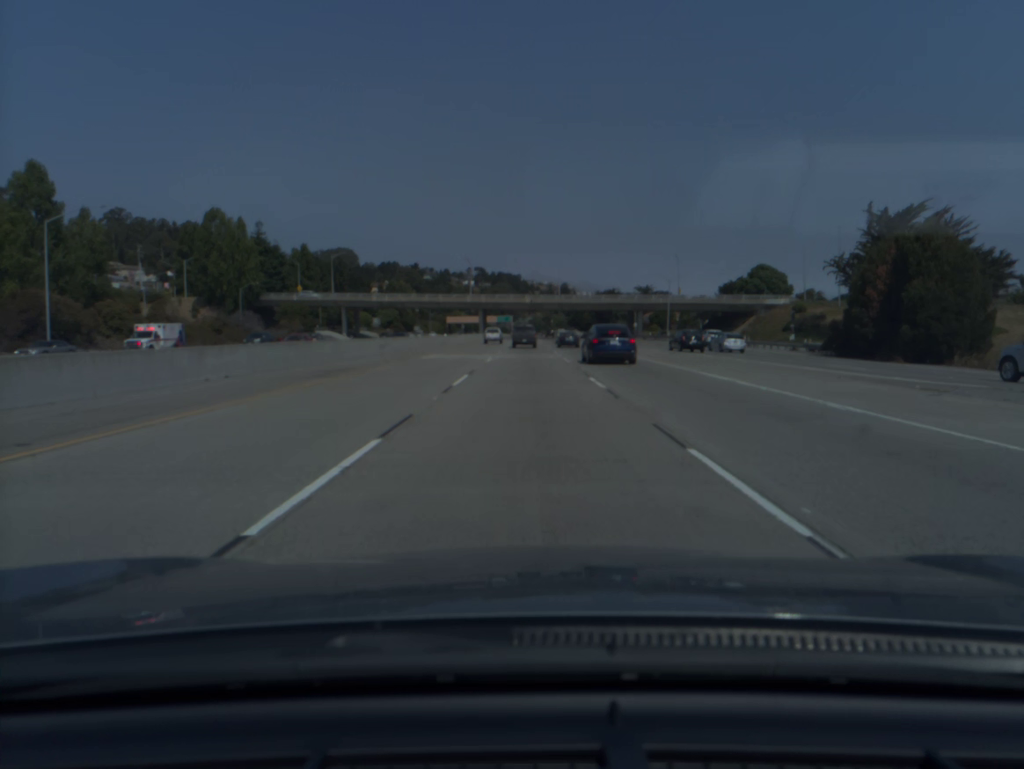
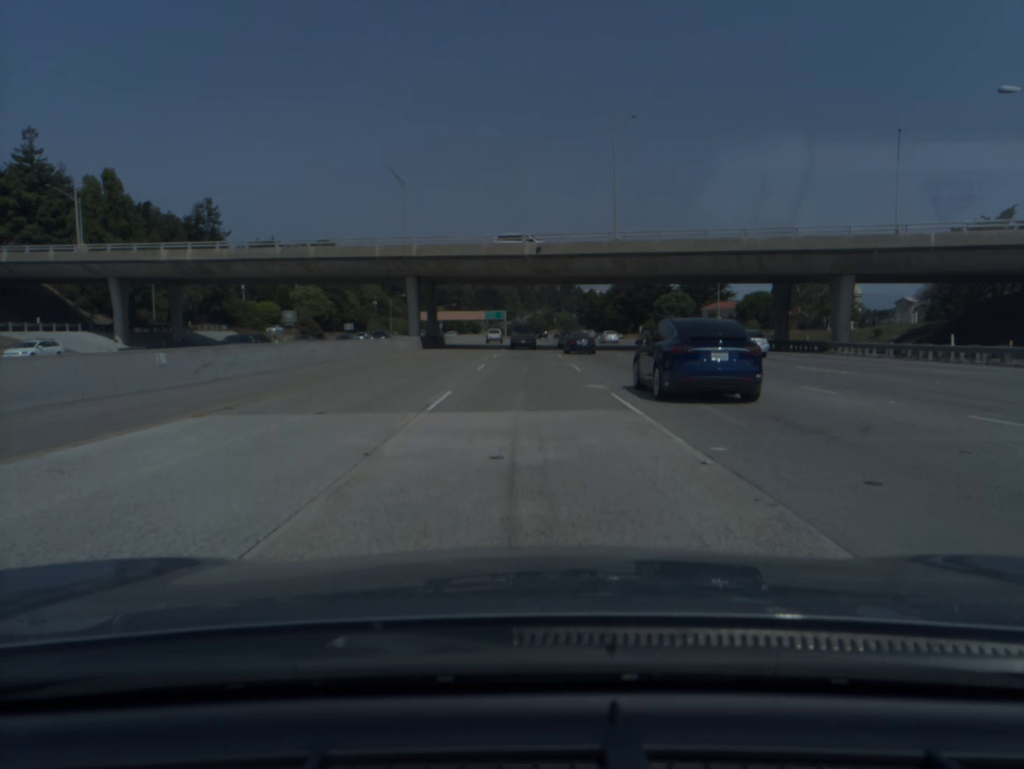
(+0.2, +93.0) m; 0°
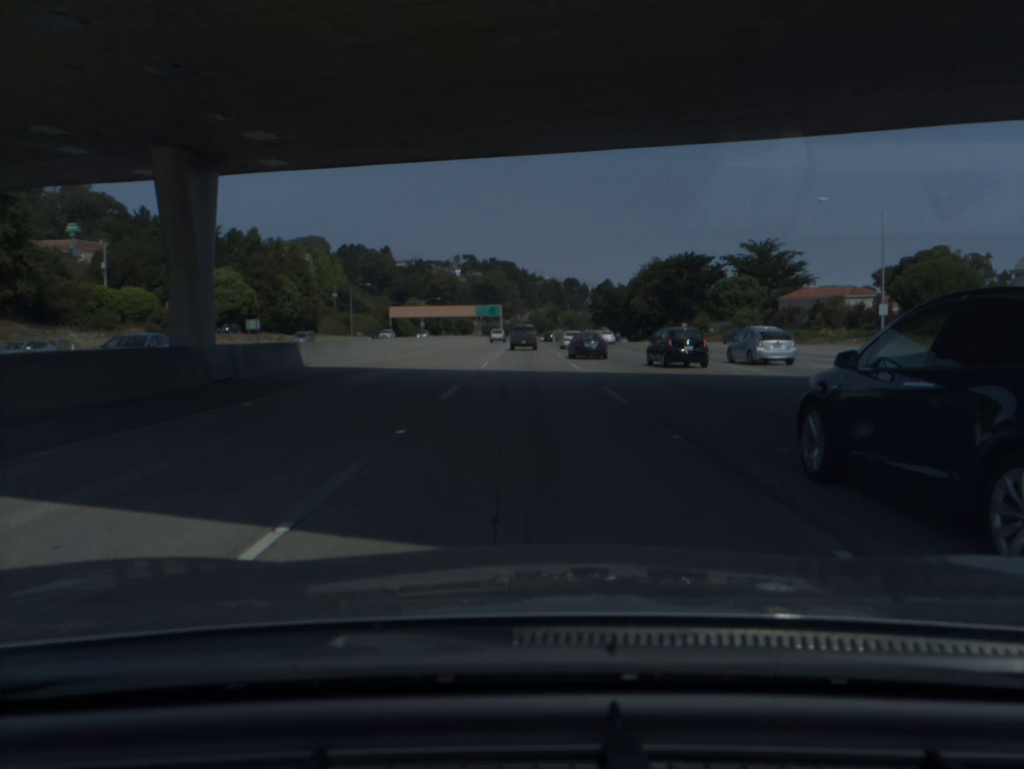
(-0.1, +55.4) m; 0°
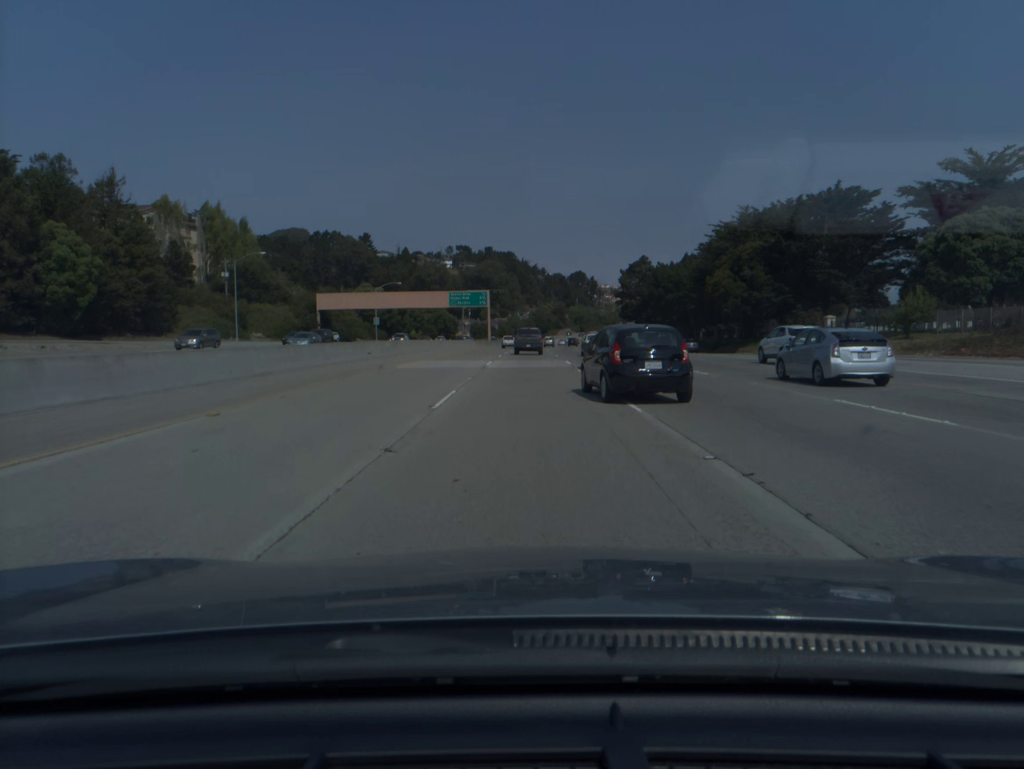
(-0.1, +73.0) m; 0°
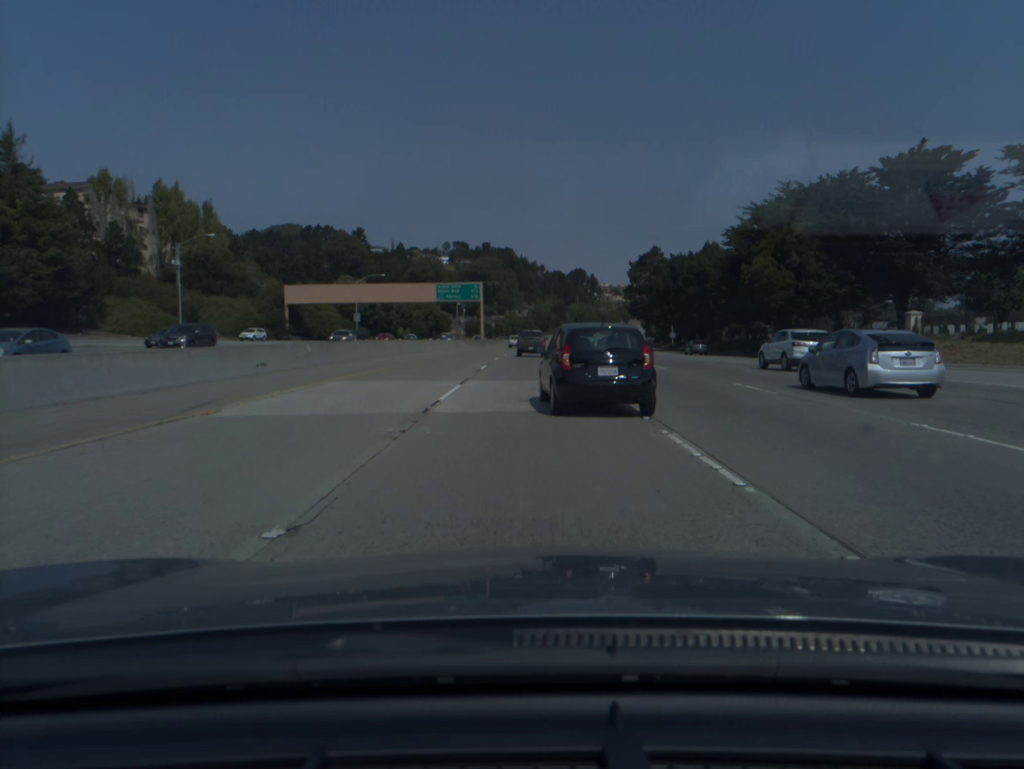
(0.0, +18.1) m; 0°
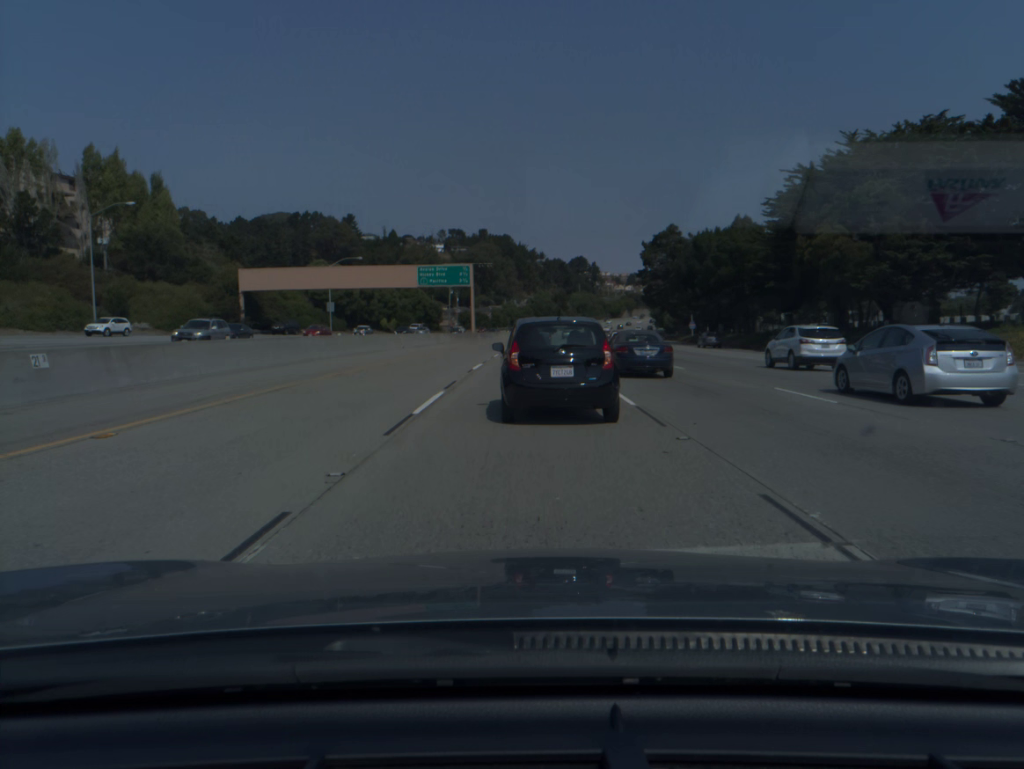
(0.0, +17.9) m; 0°
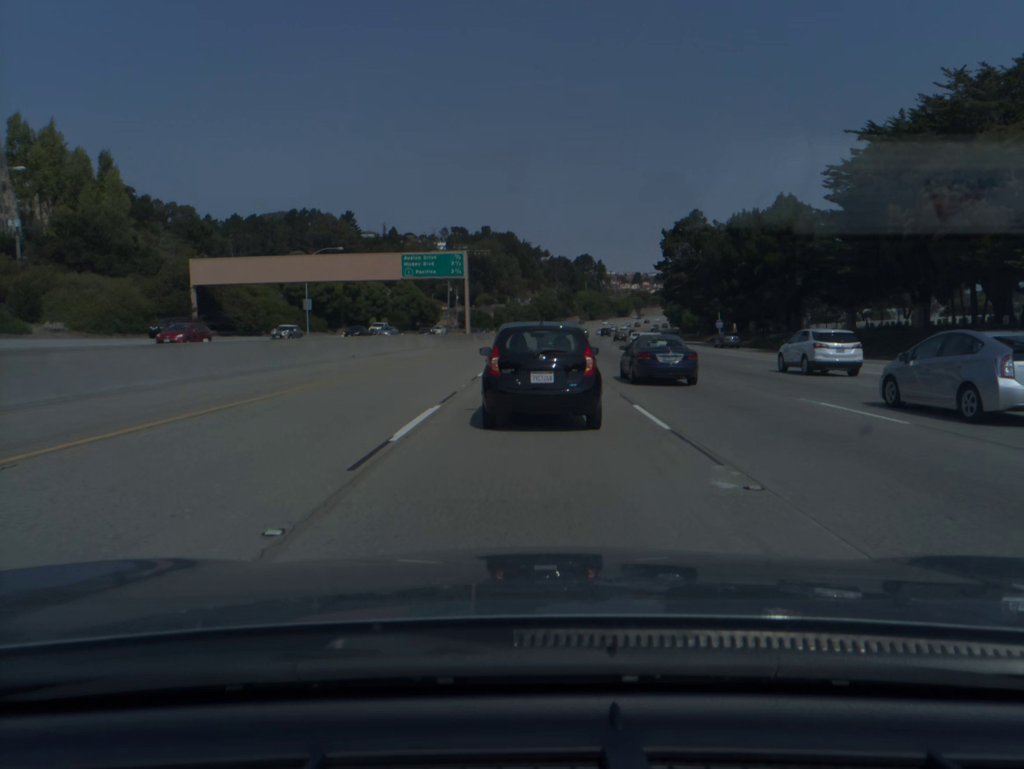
(0.0, +17.1) m; 0°
